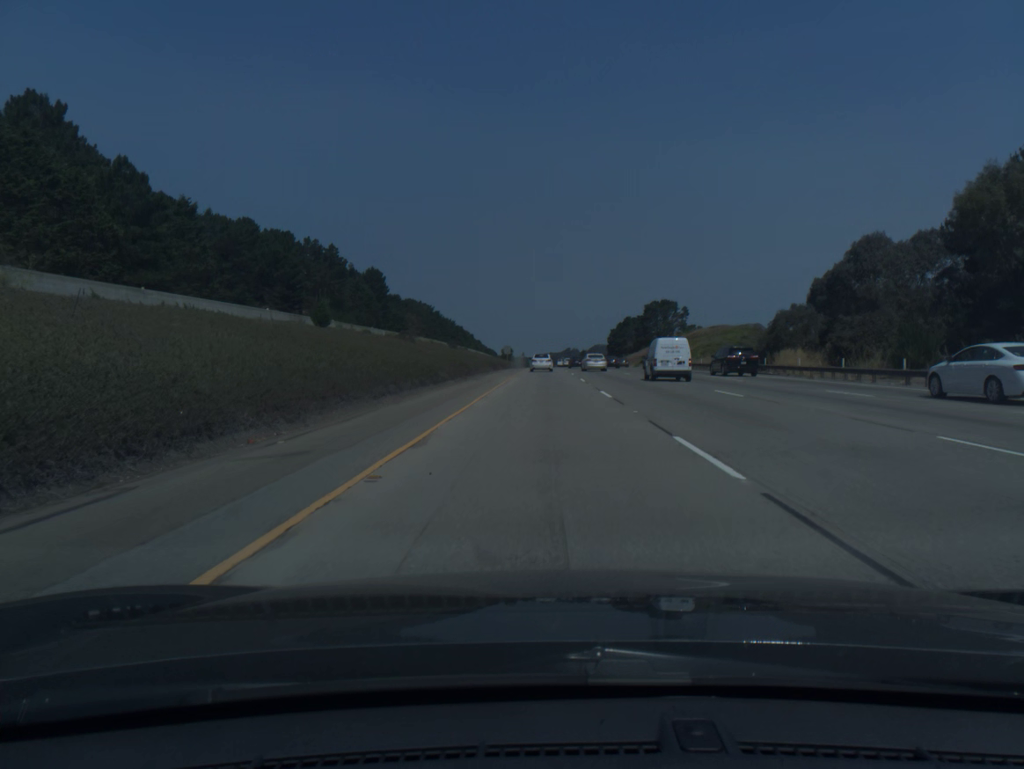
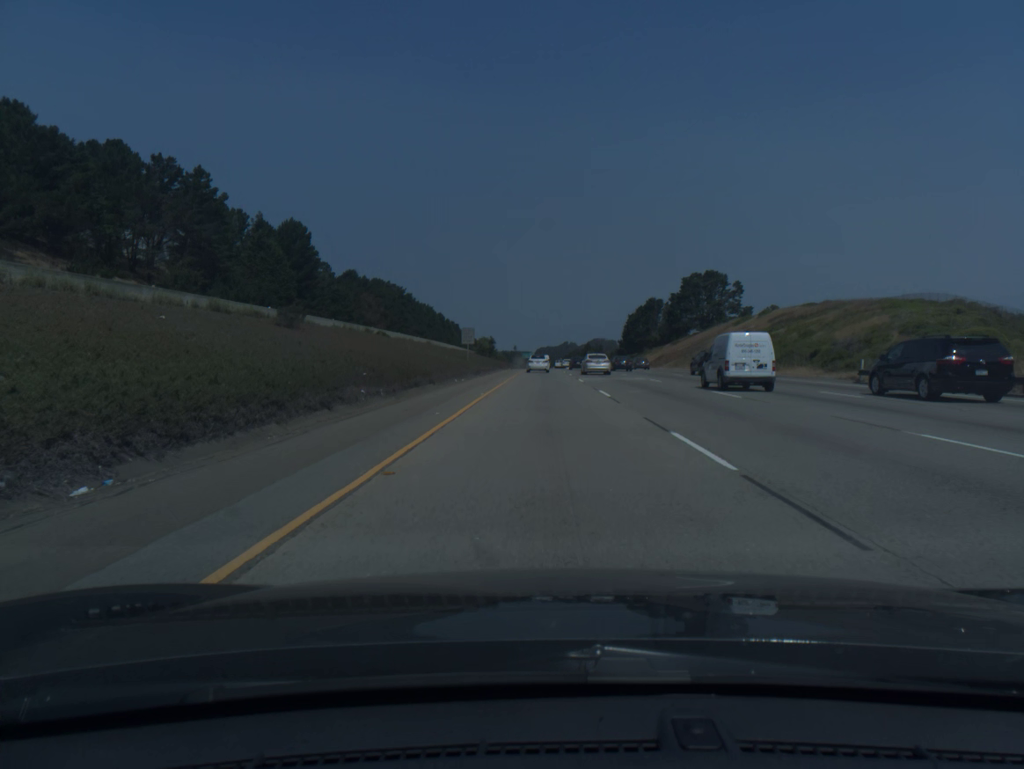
(+0.1, +72.3) m; 0°
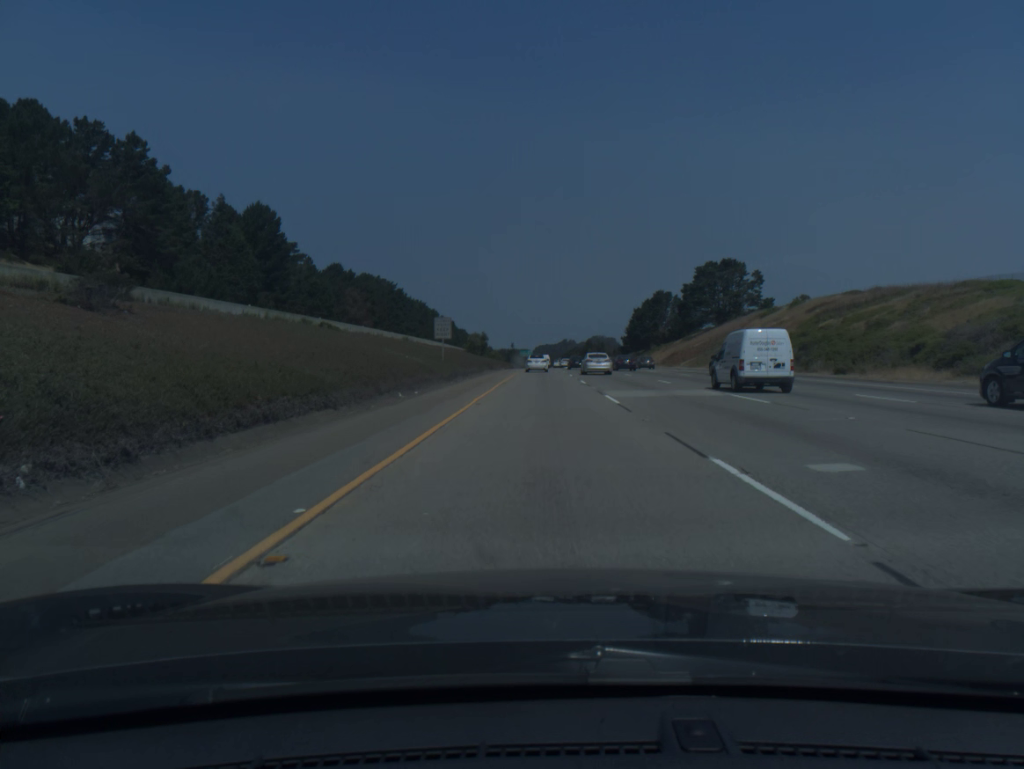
(0.0, +18.0) m; 0°
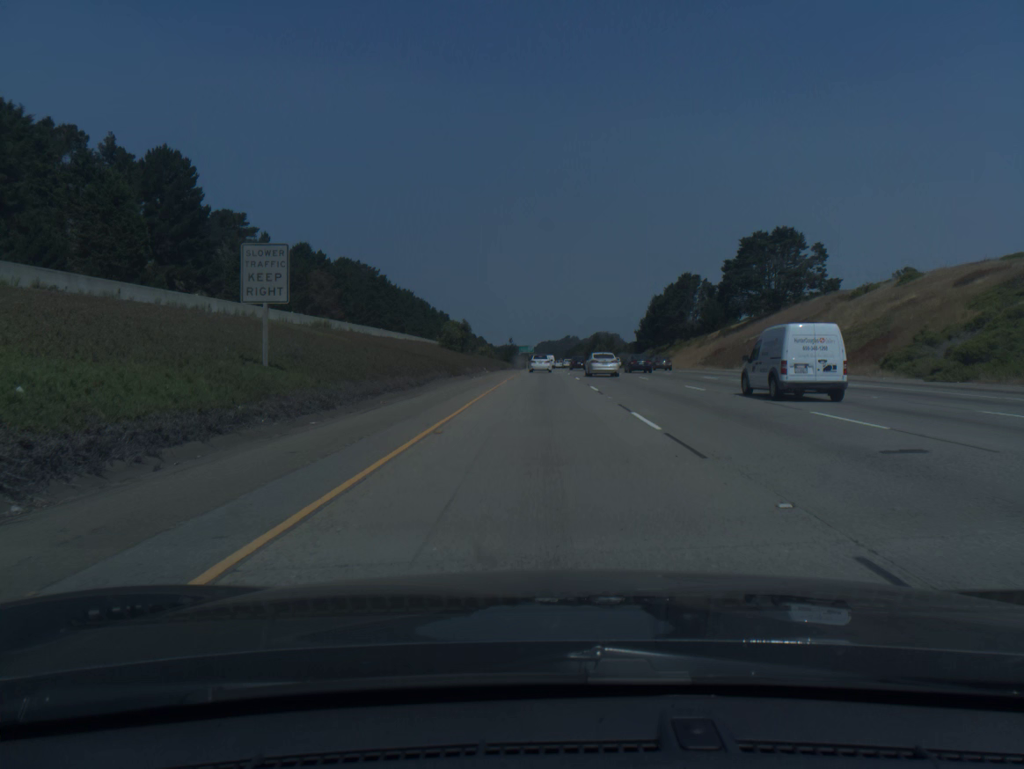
(0.0, +36.1) m; 0°
